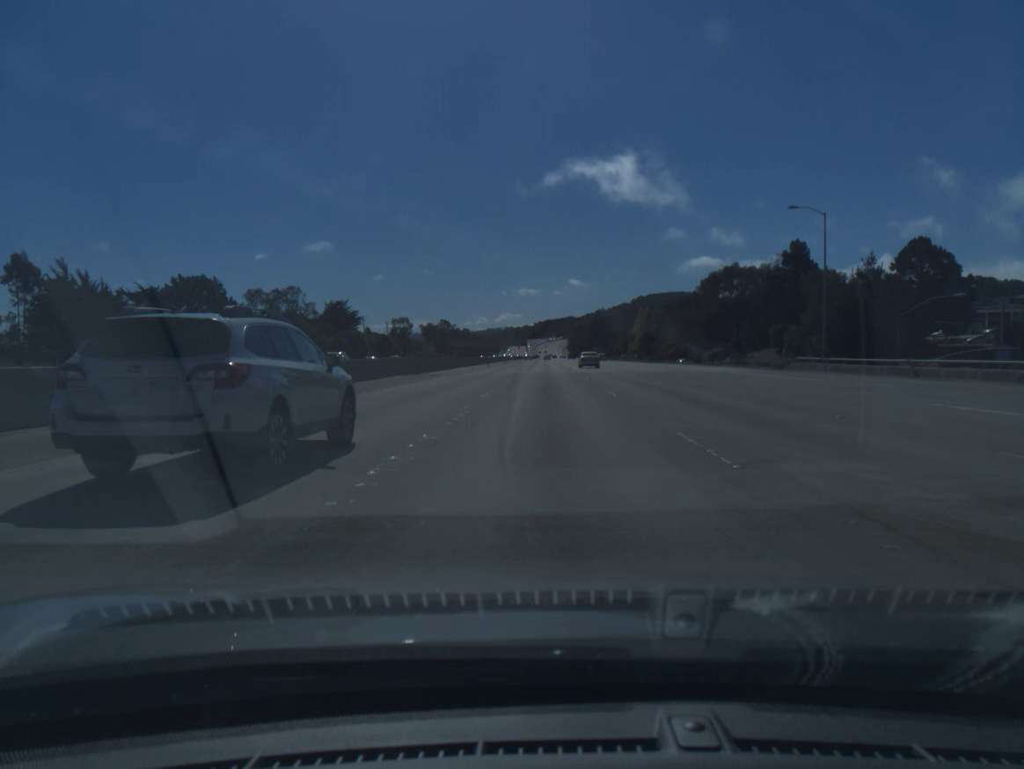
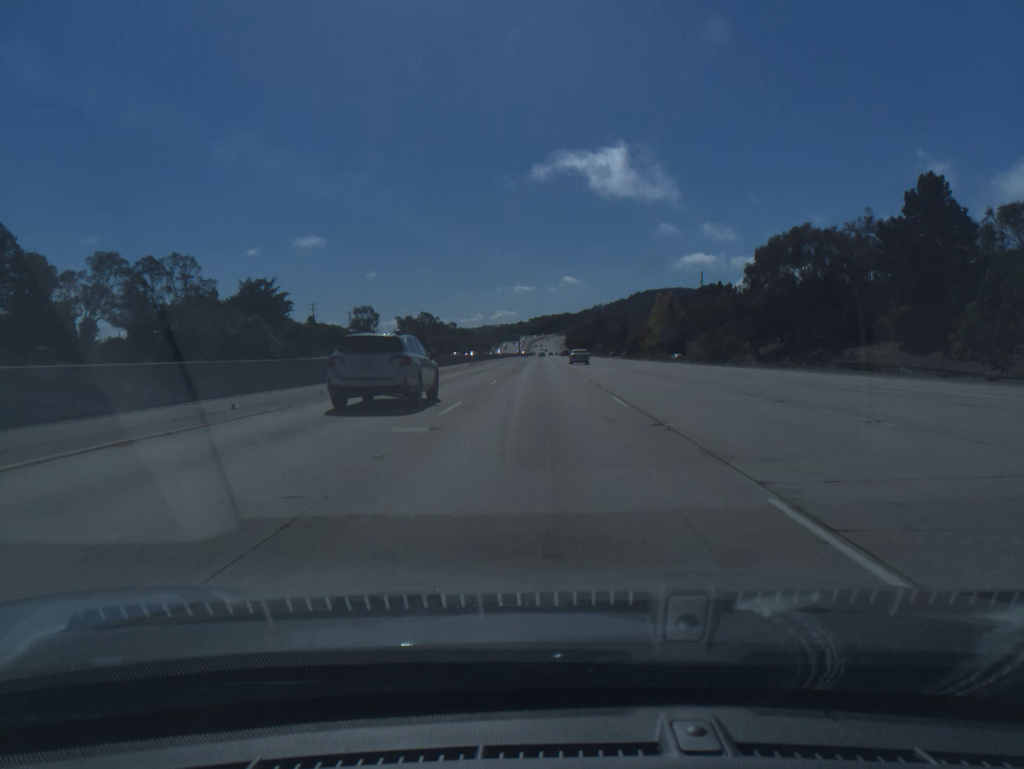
(+0.3, +51.3) m; 0°
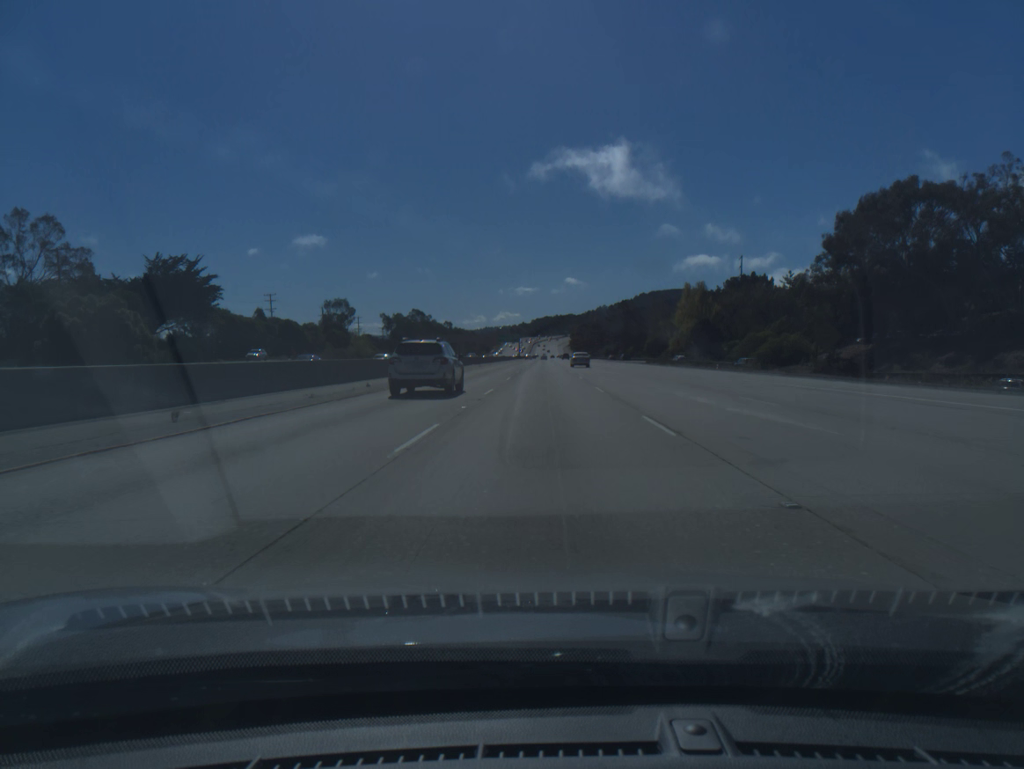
(-0.1, +34.1) m; 0°
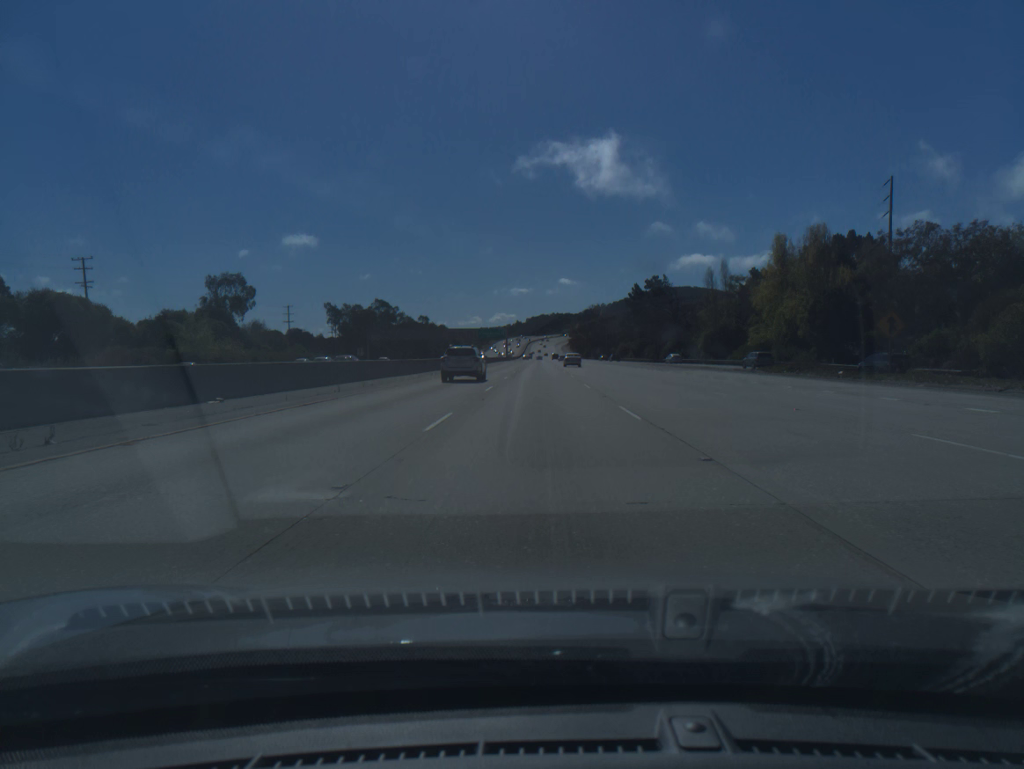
(+0.2, +68.0) m; 0°
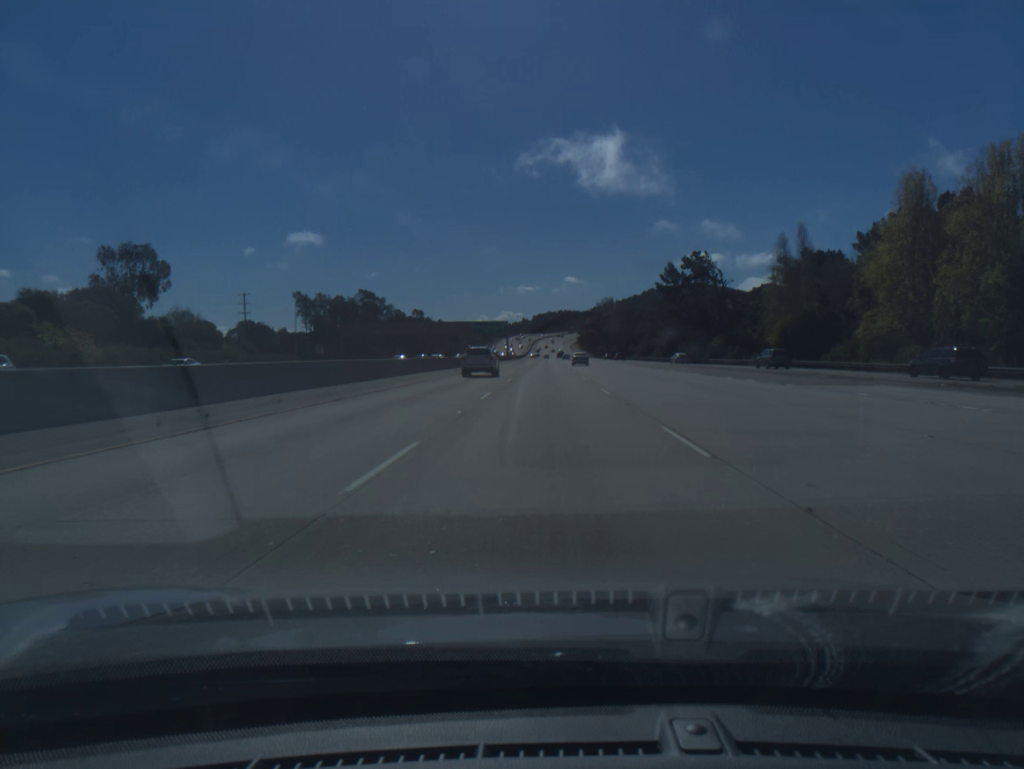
(-0.1, +34.0) m; -1°
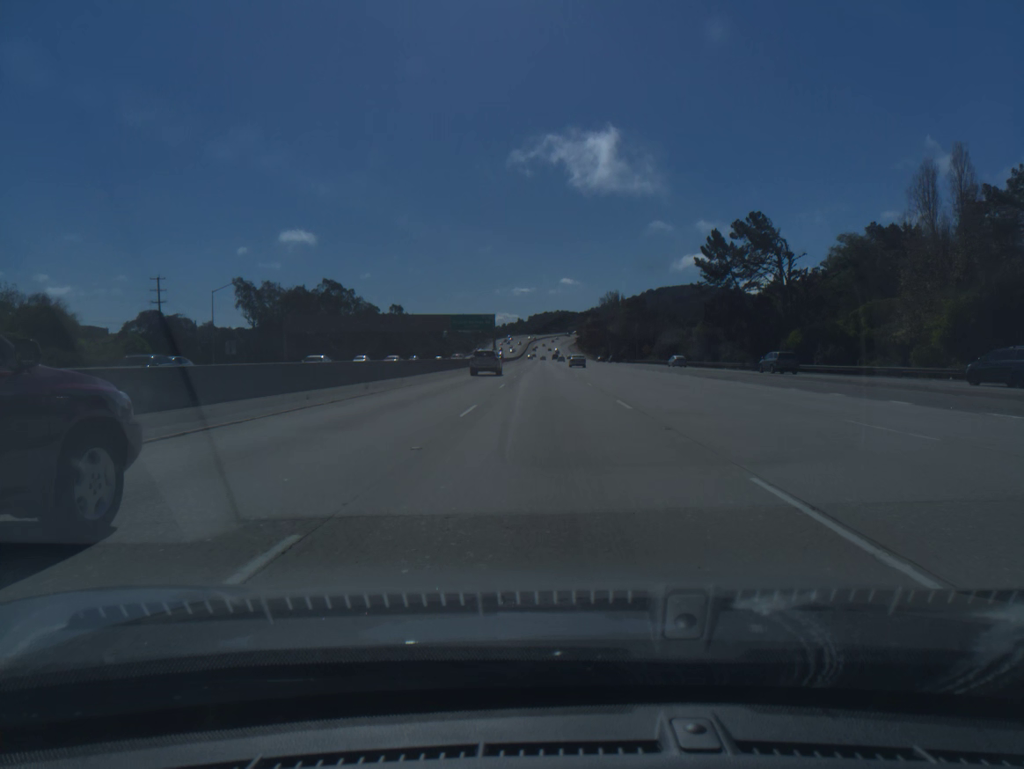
(+0.1, +33.9) m; 0°
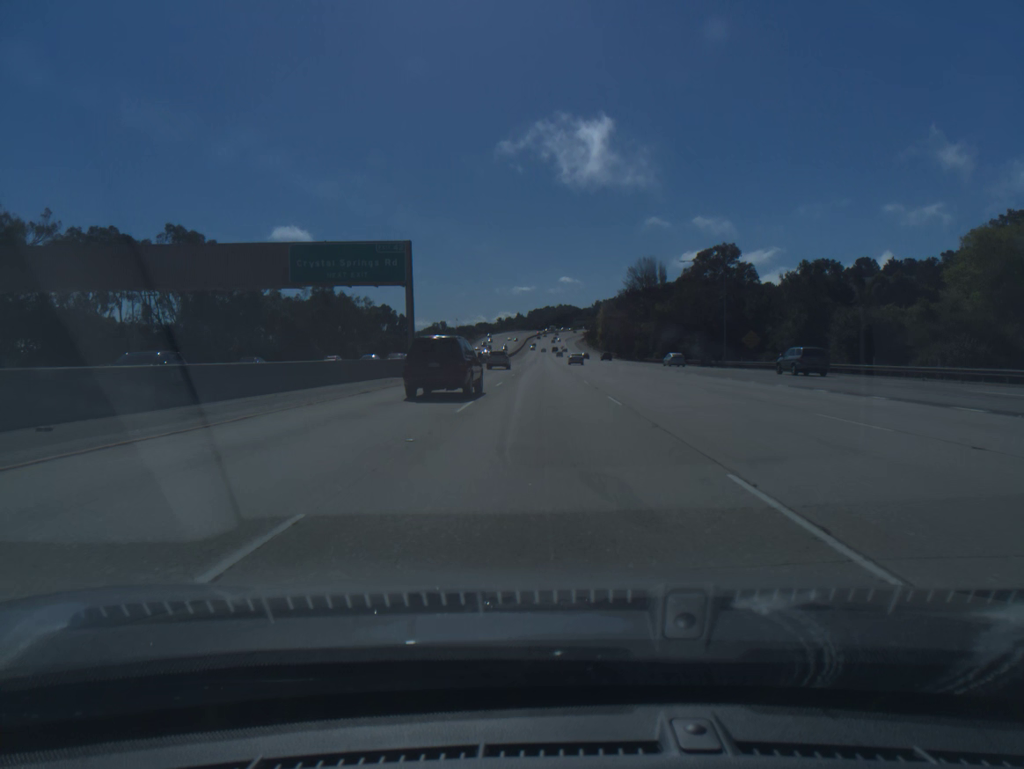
(+0.3, +85.0) m; 0°
